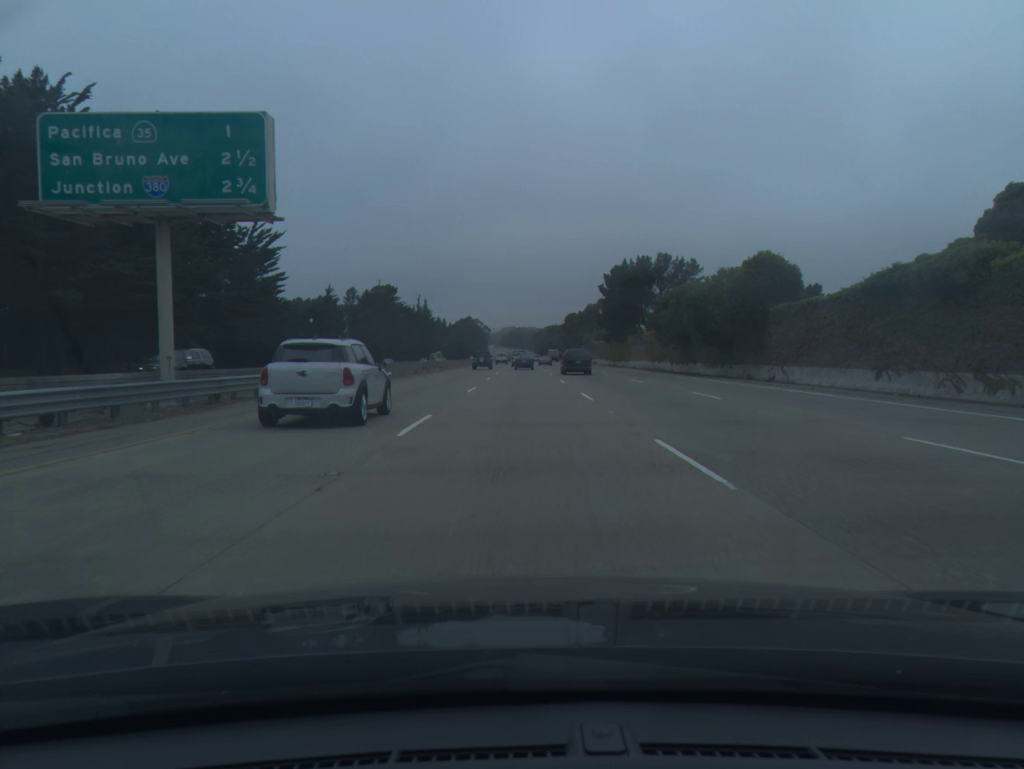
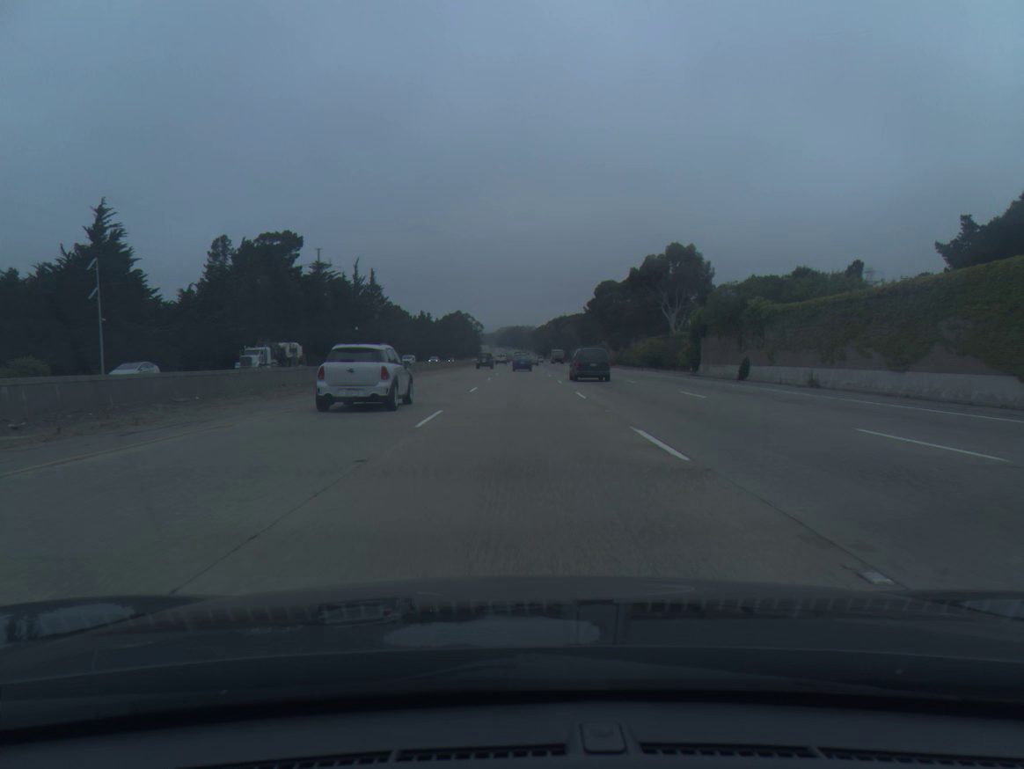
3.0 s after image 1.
(+0.4, +100.6) m; 0°
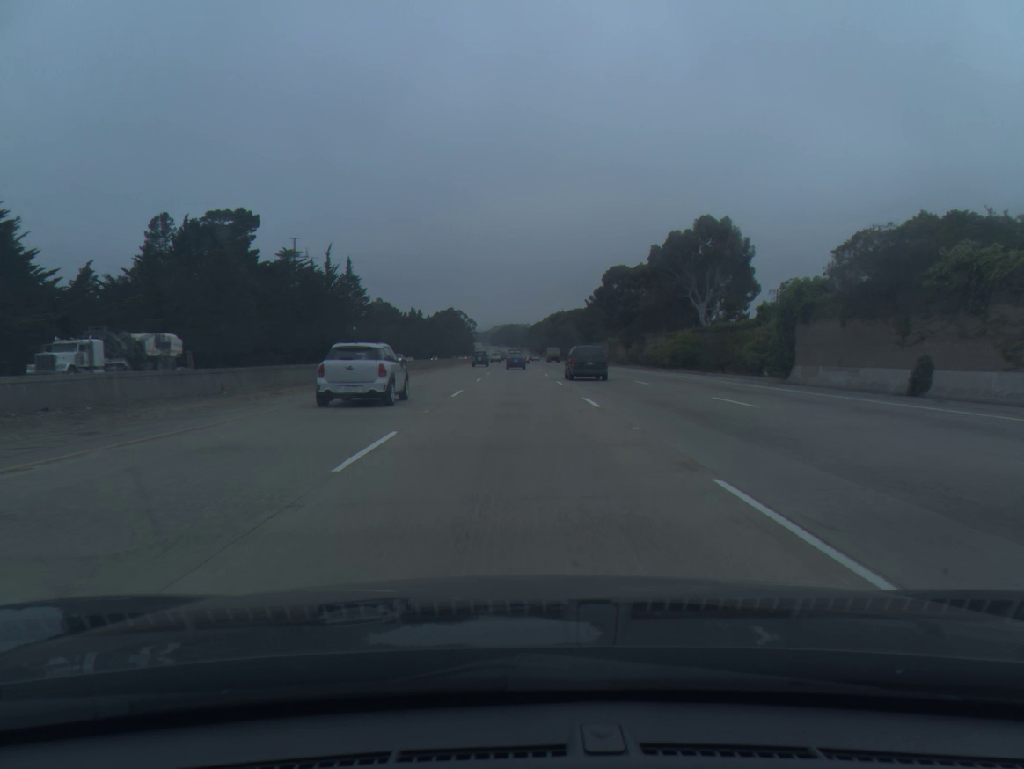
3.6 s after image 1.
(+0.1, +20.1) m; 0°
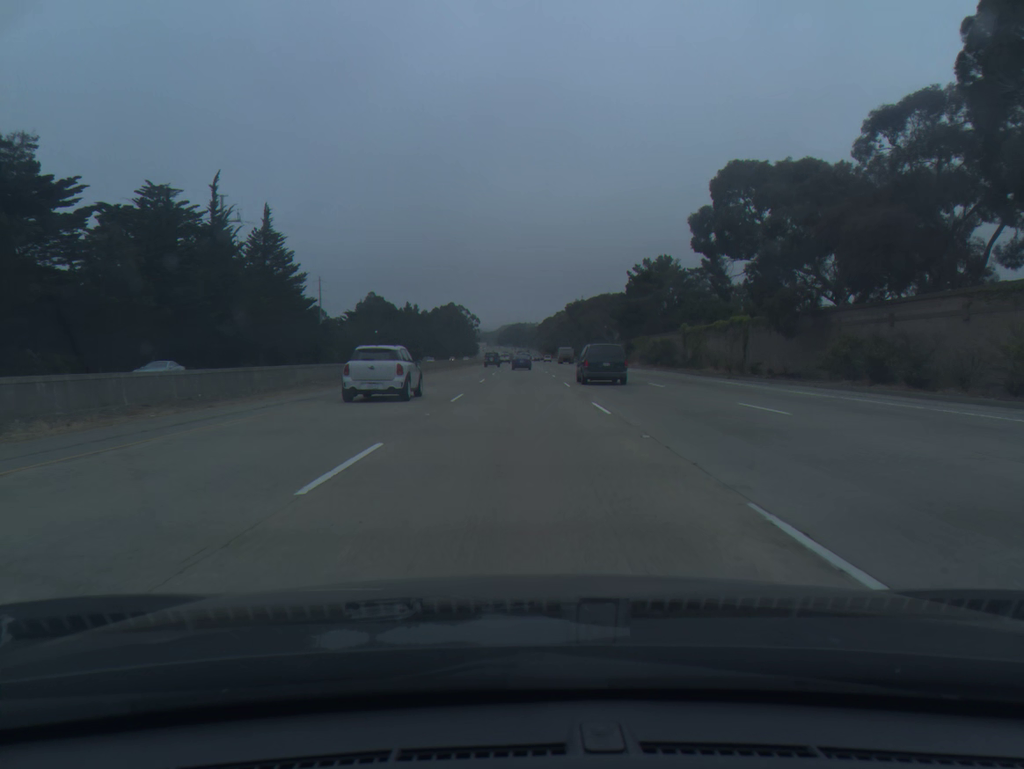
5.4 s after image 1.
(-0.1, +60.2) m; -1°
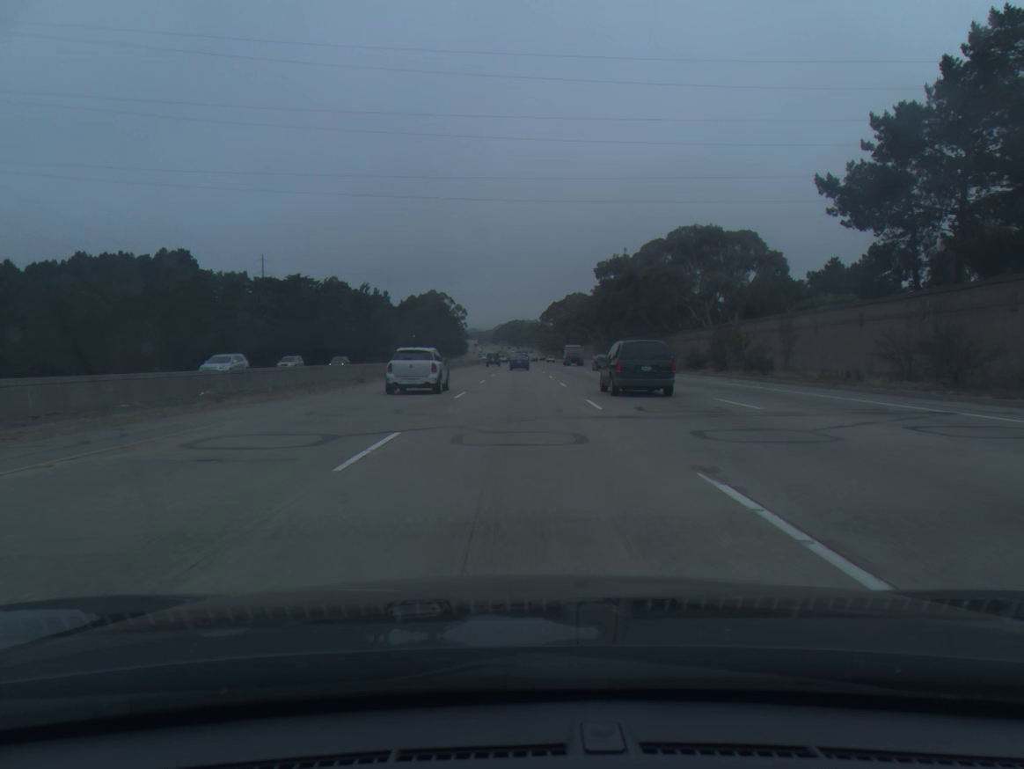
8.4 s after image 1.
(+0.4, +100.6) m; 0°
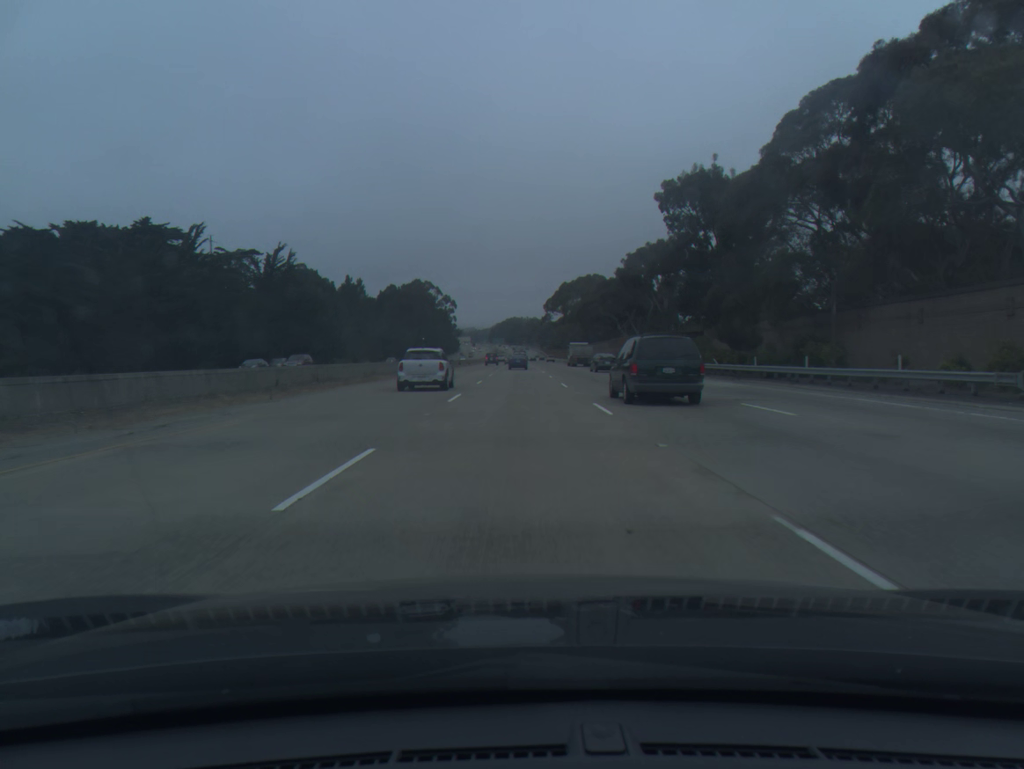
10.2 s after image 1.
(0.0, +60.7) m; 0°
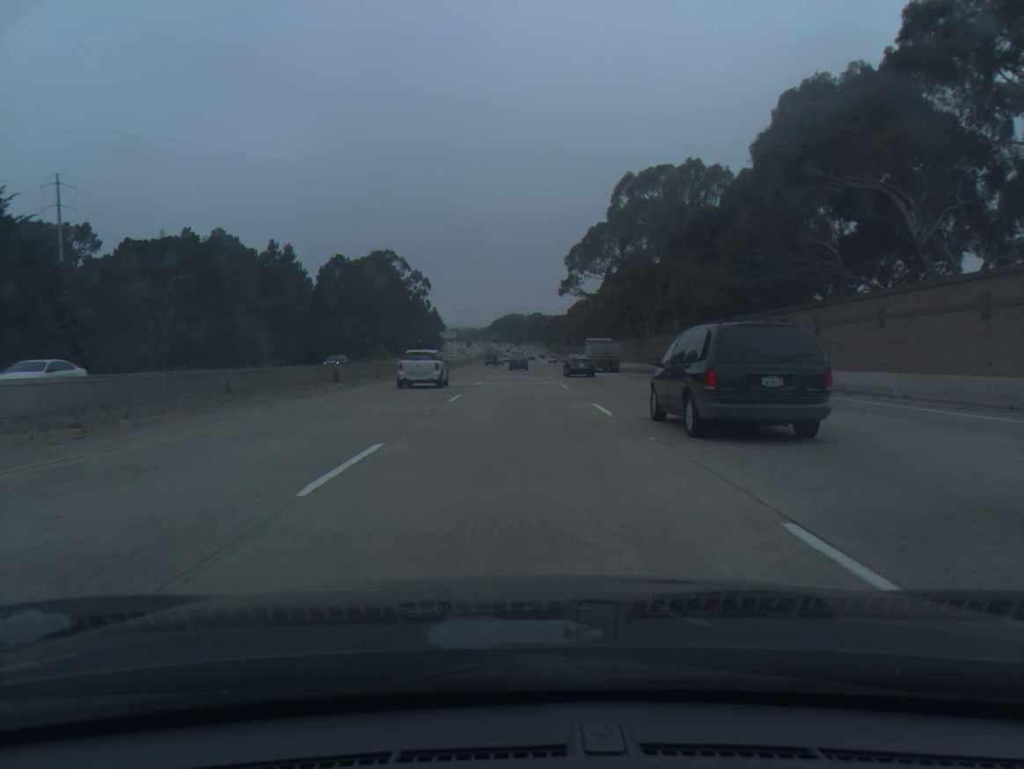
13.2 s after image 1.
(+0.1, +101.7) m; 0°
